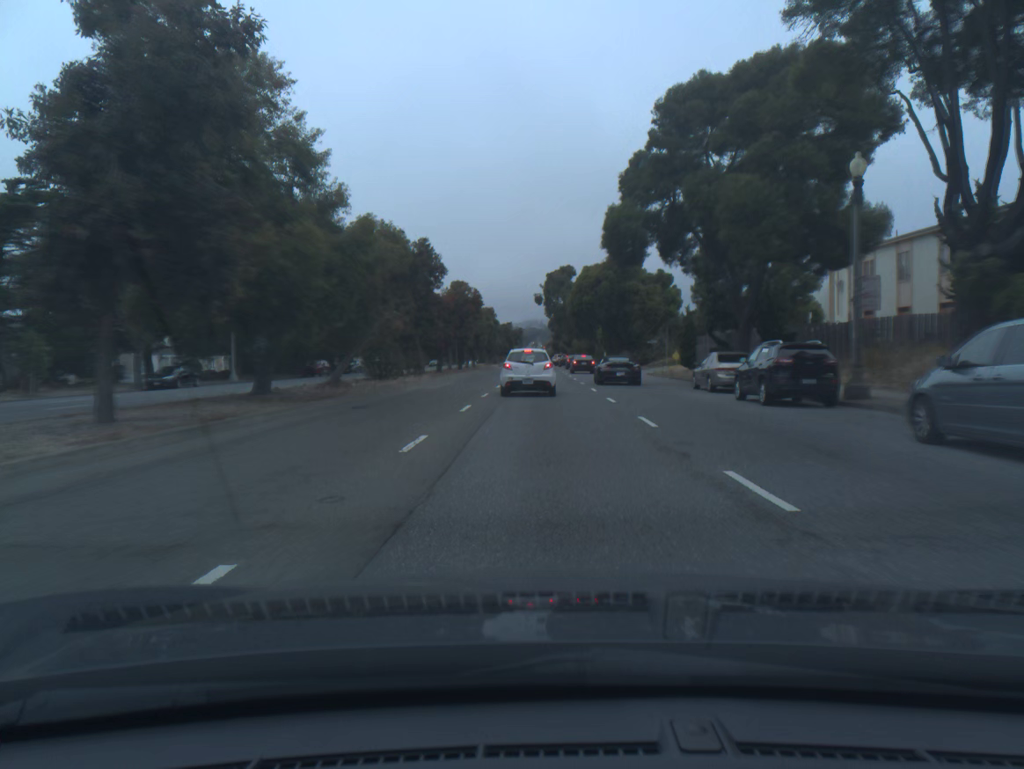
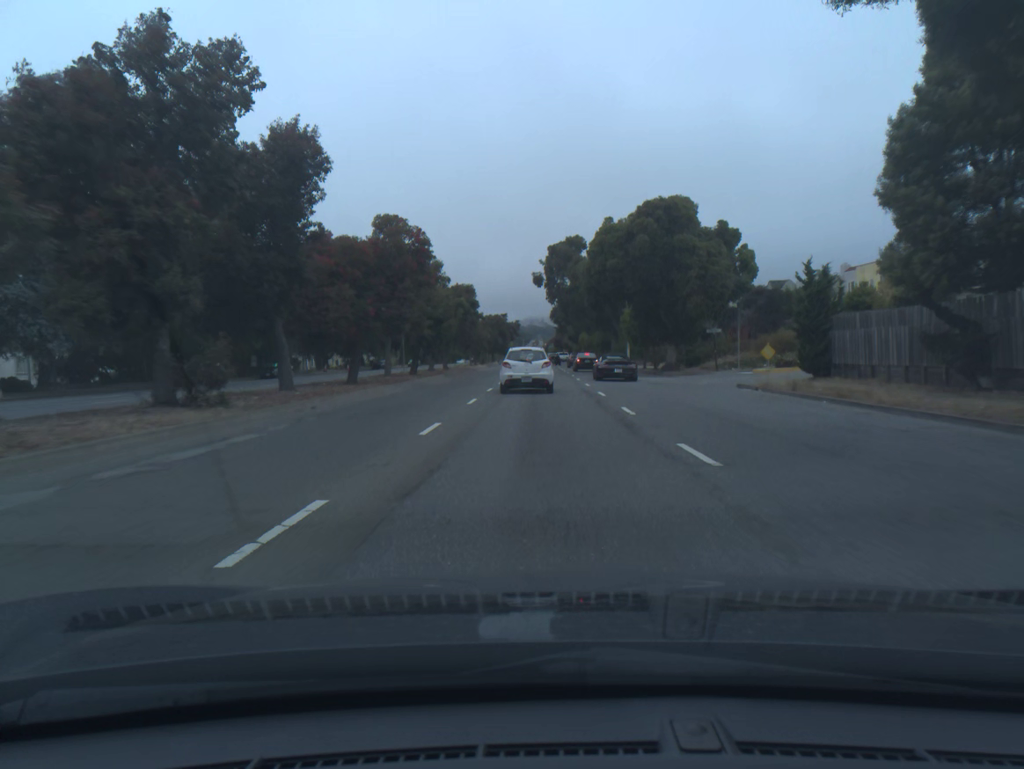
(0.0, +26.9) m; 0°
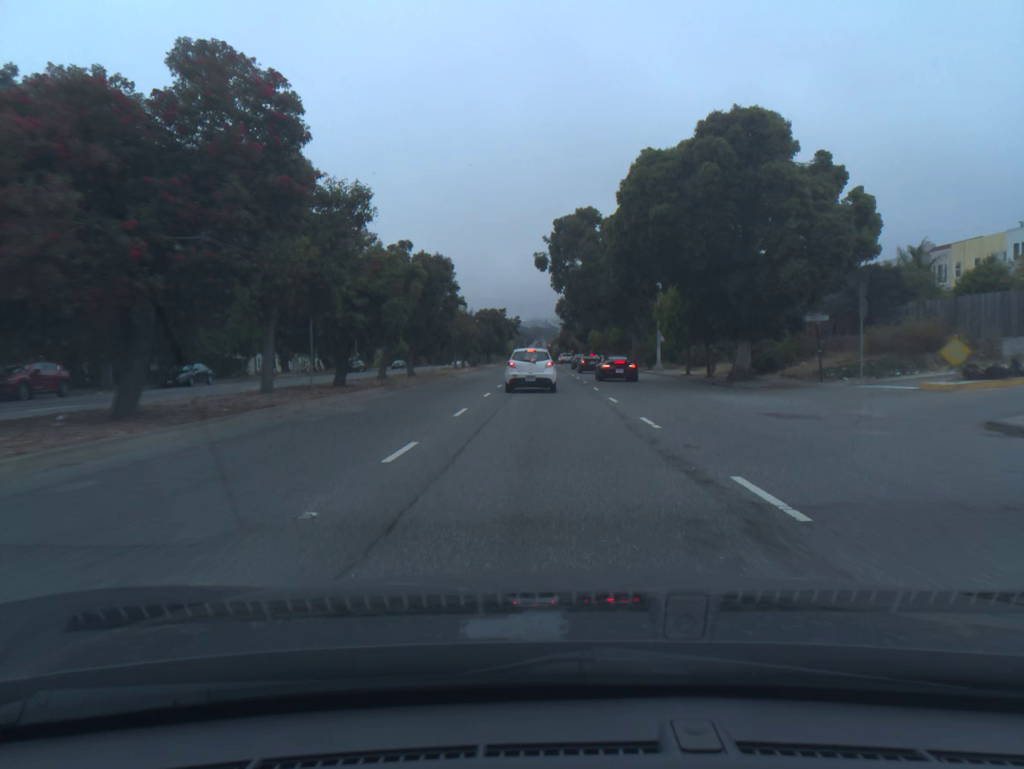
(0.0, +17.6) m; 0°
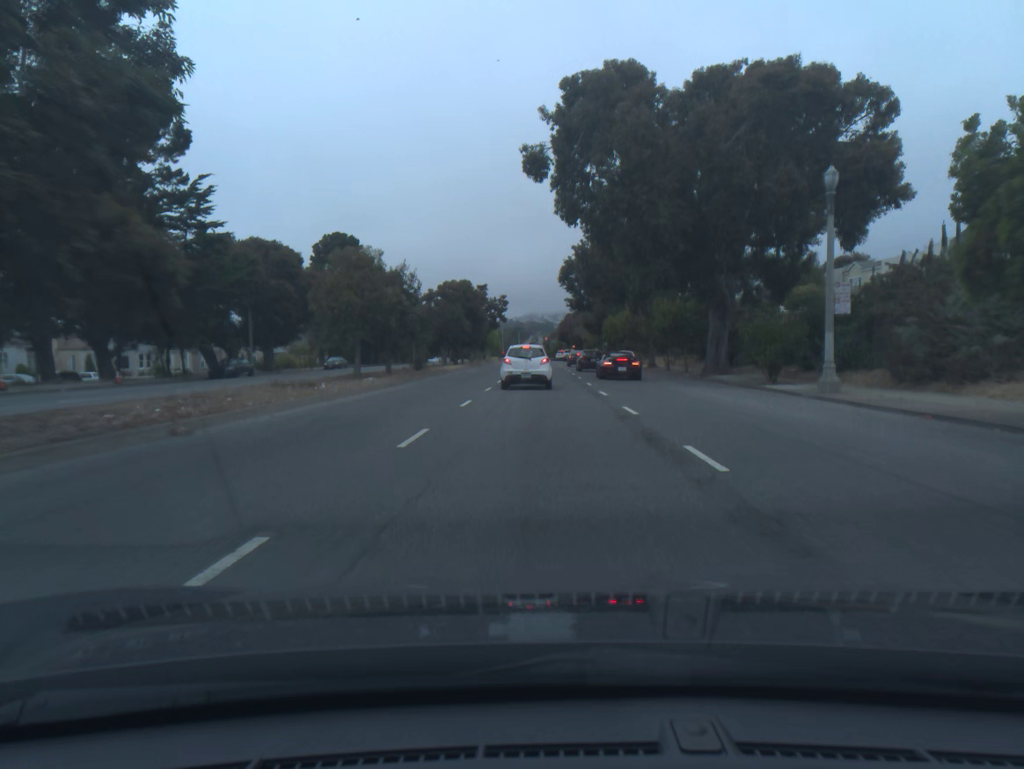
(+0.2, +34.8) m; 0°
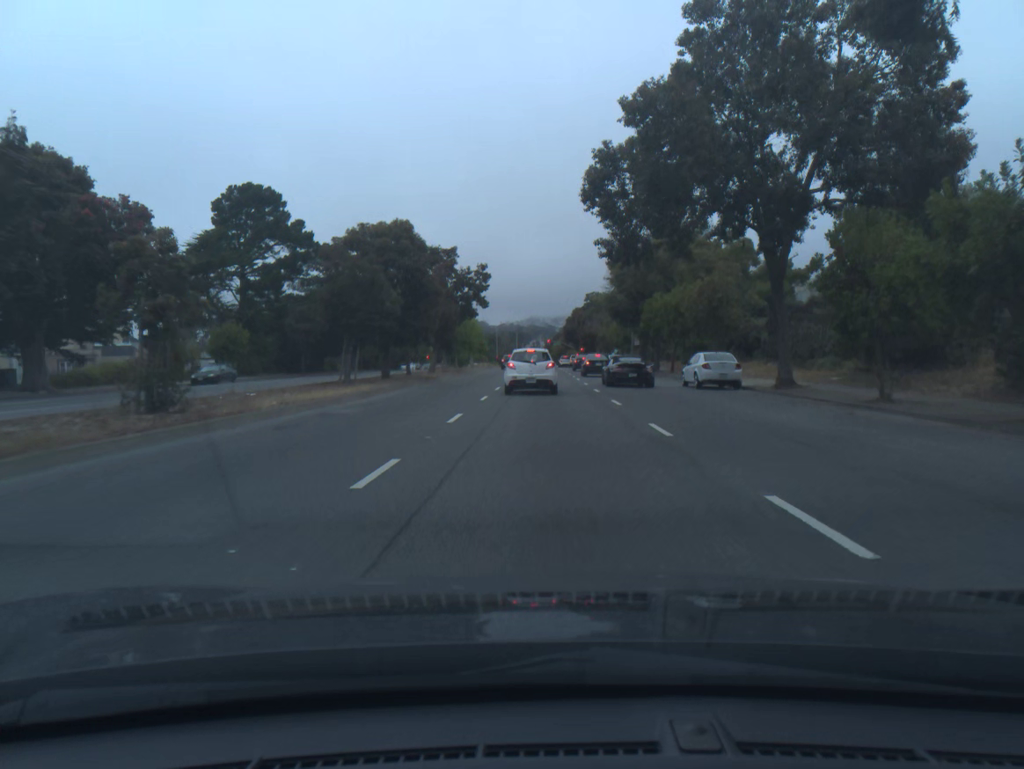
(-0.1, +32.5) m; 0°
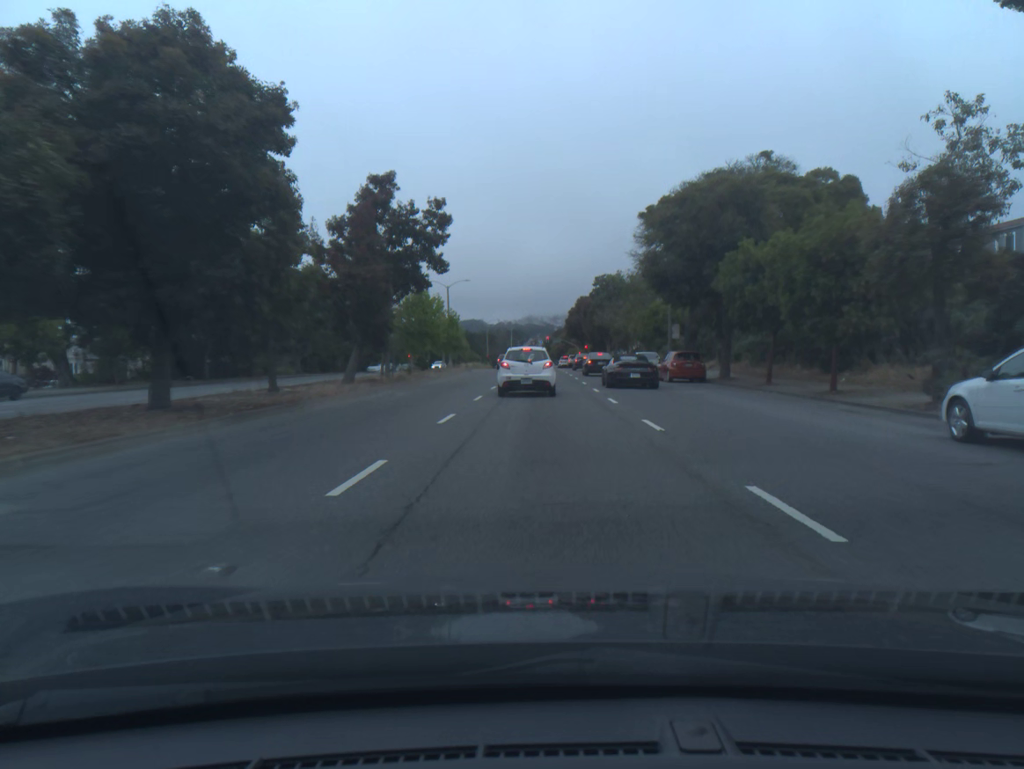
(0.0, +22.3) m; 0°
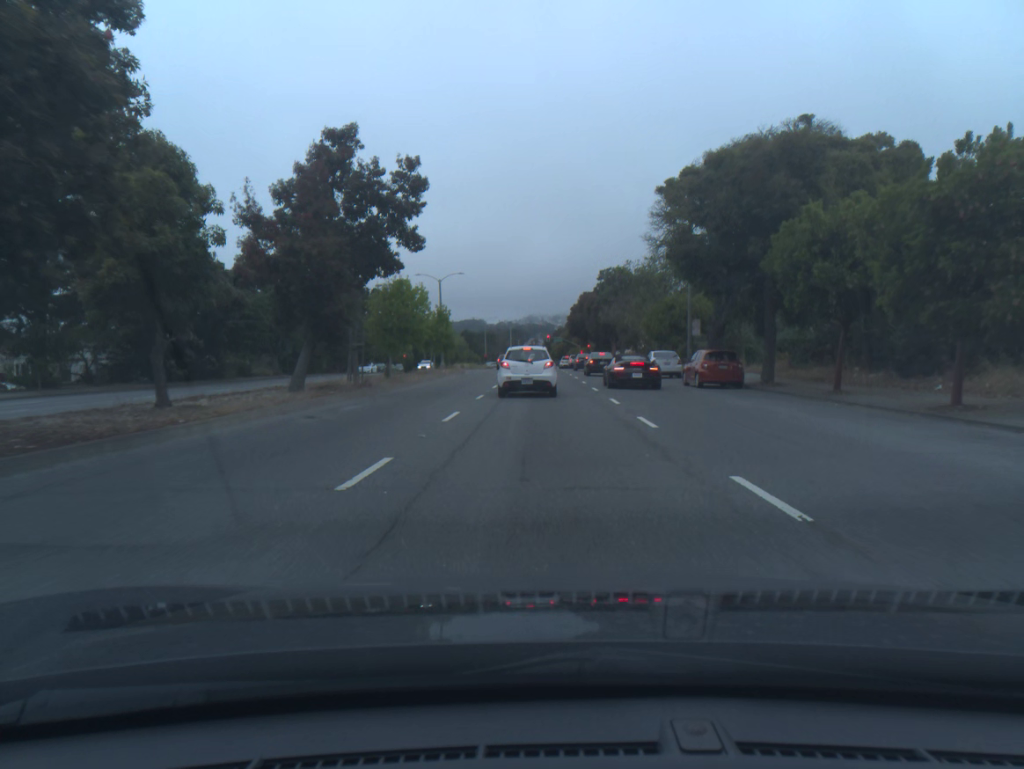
(0.0, +6.8) m; 0°
